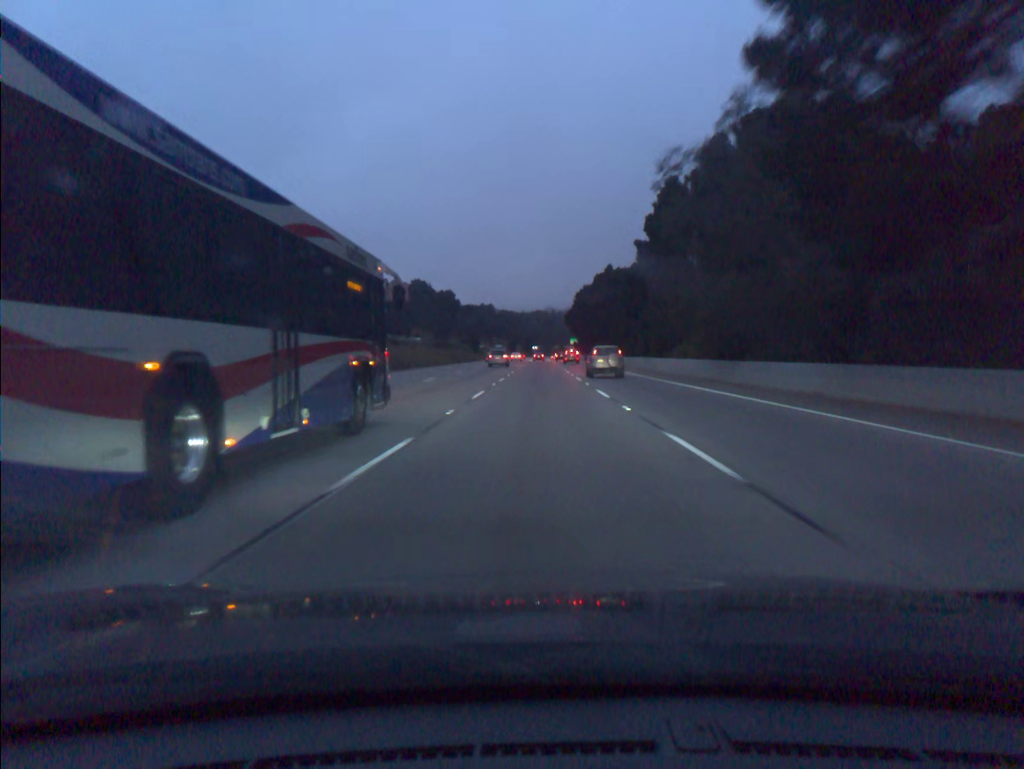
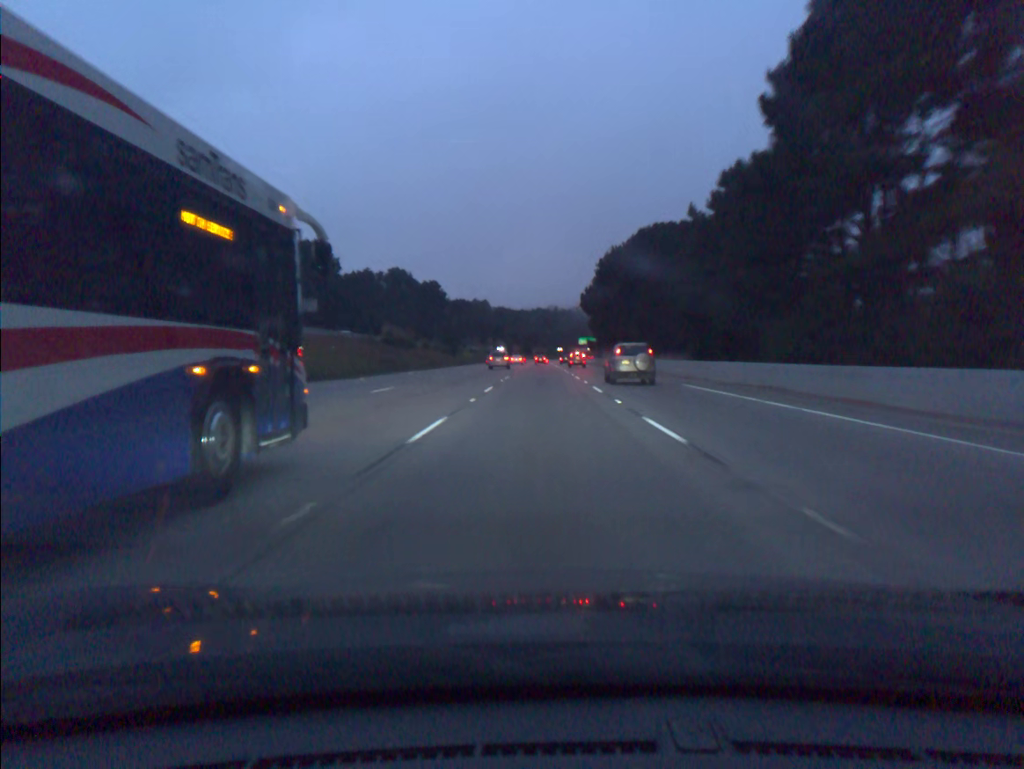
(-0.1, +54.9) m; 0°
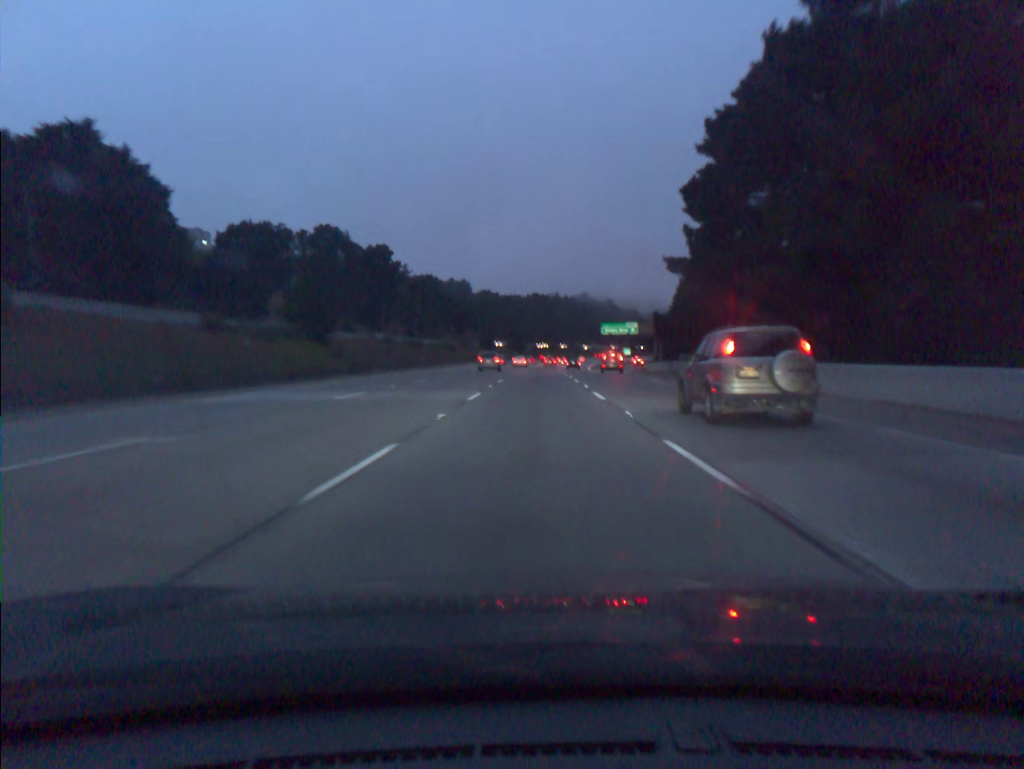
(+0.1, +91.5) m; 0°
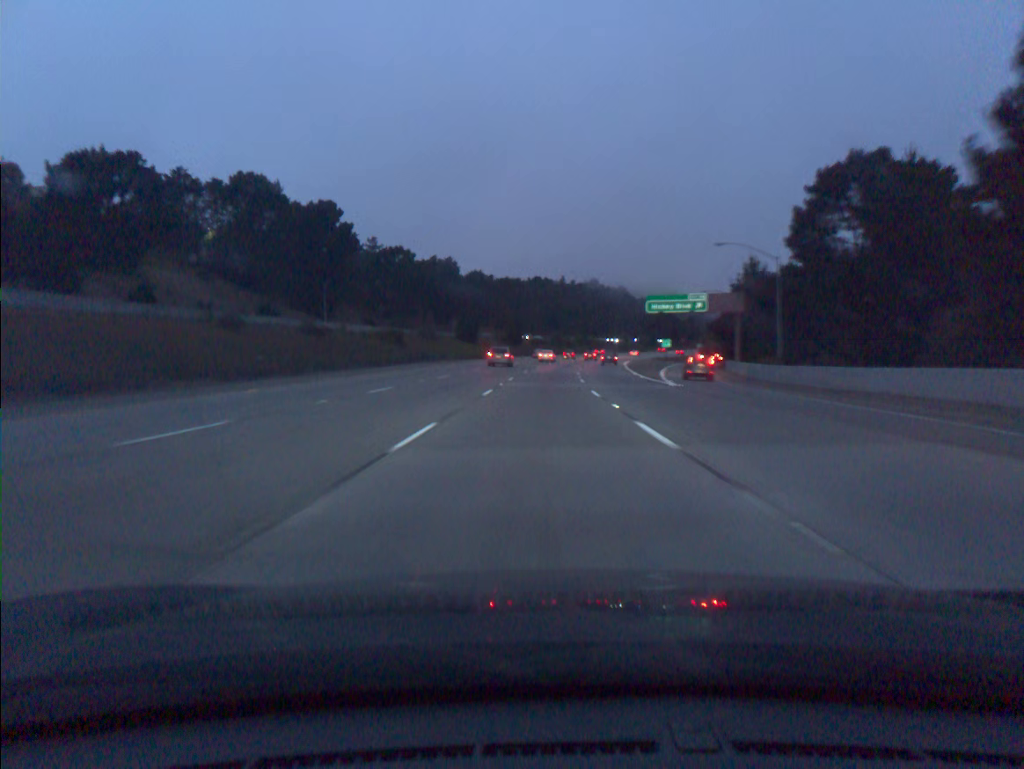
(0.0, +54.9) m; 0°
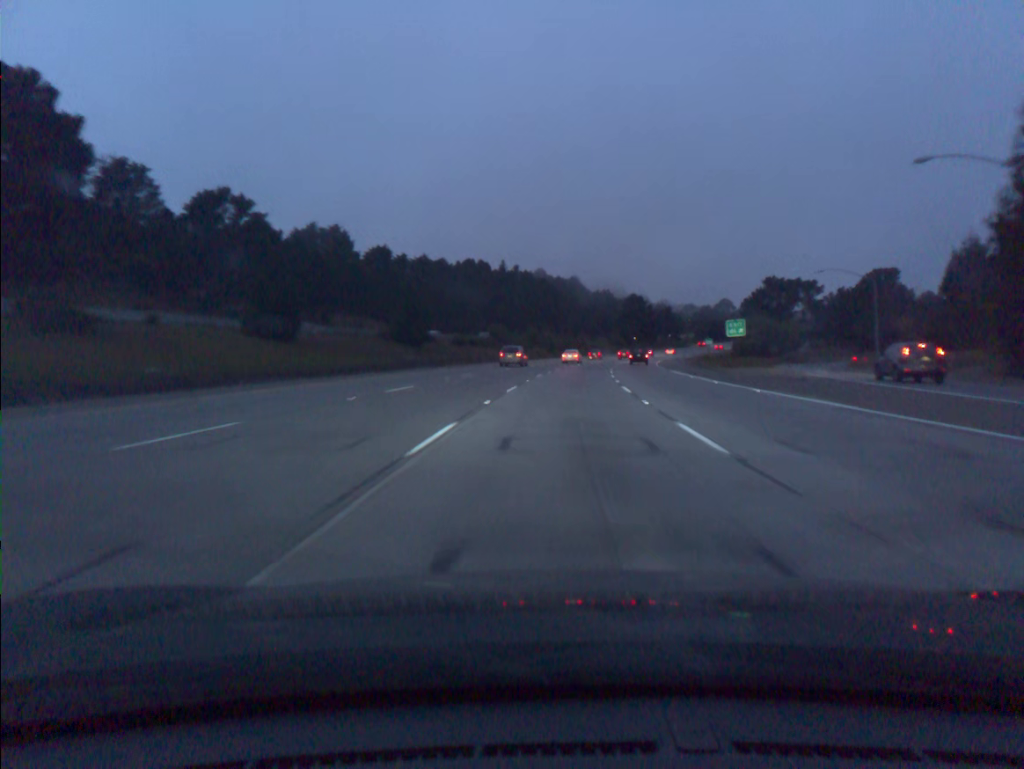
(+1.7, +73.5) m; +4°
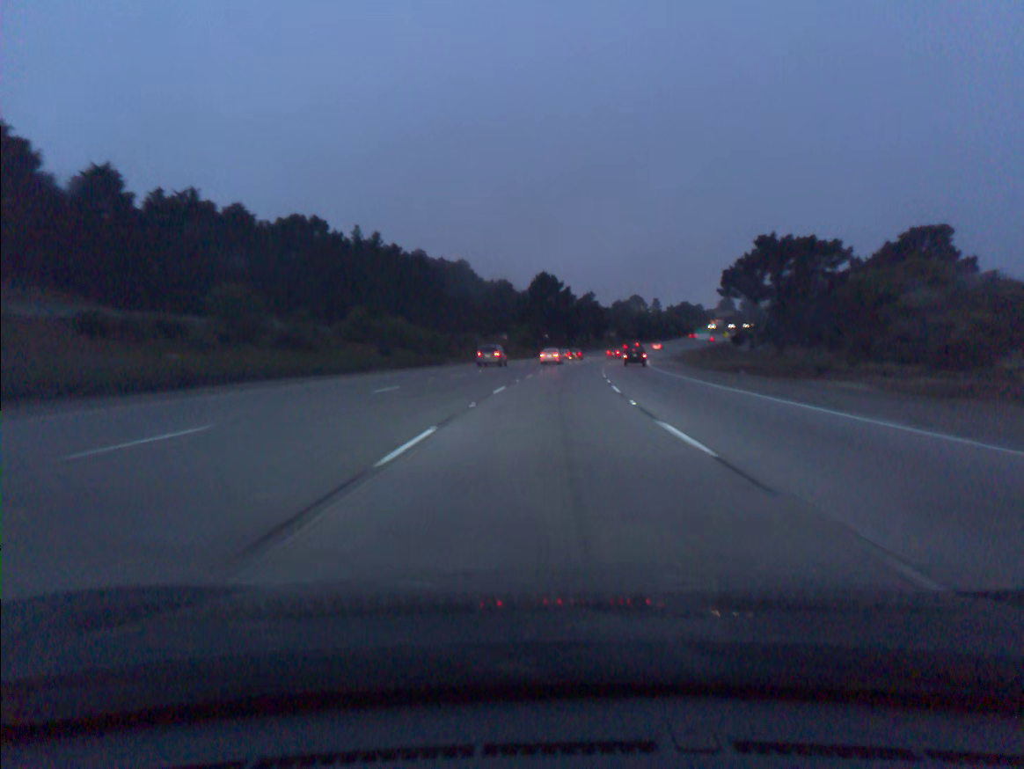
(+5.1, +73.1) m; +8°
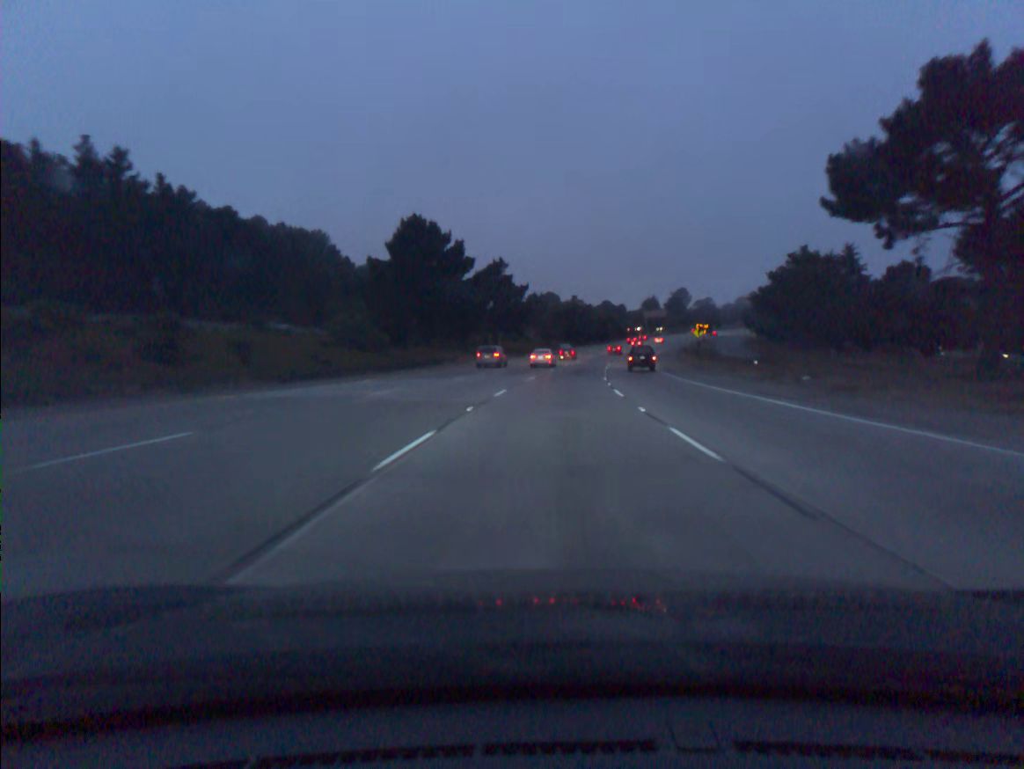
(+4.2, +72.6) m; +7°
